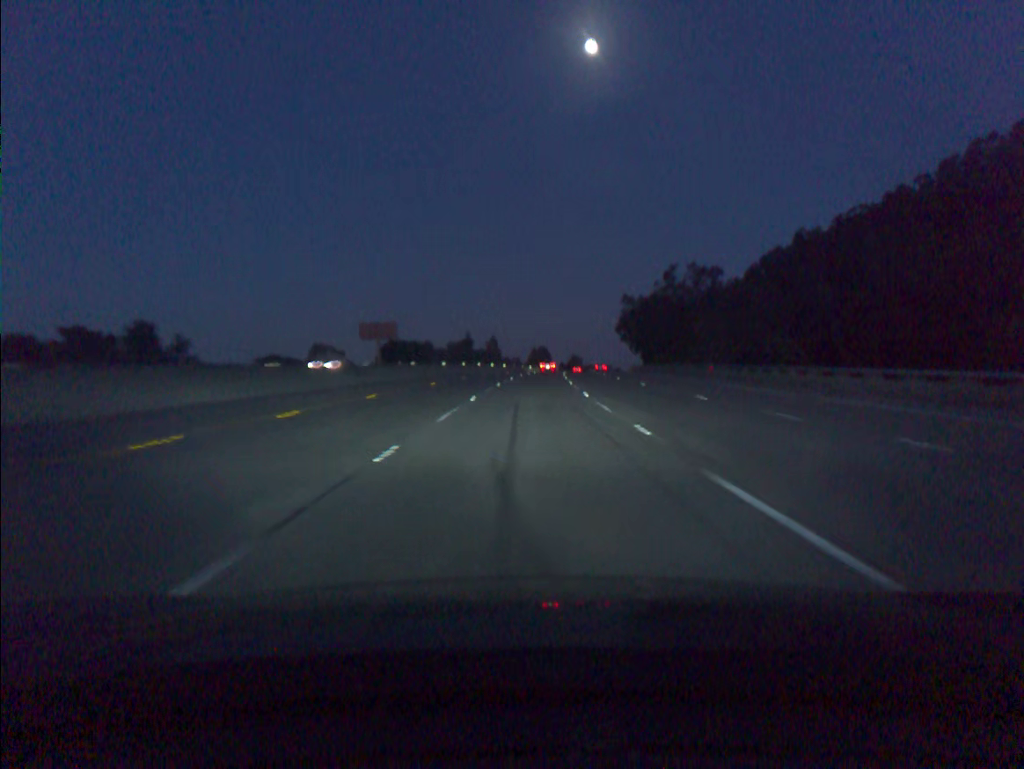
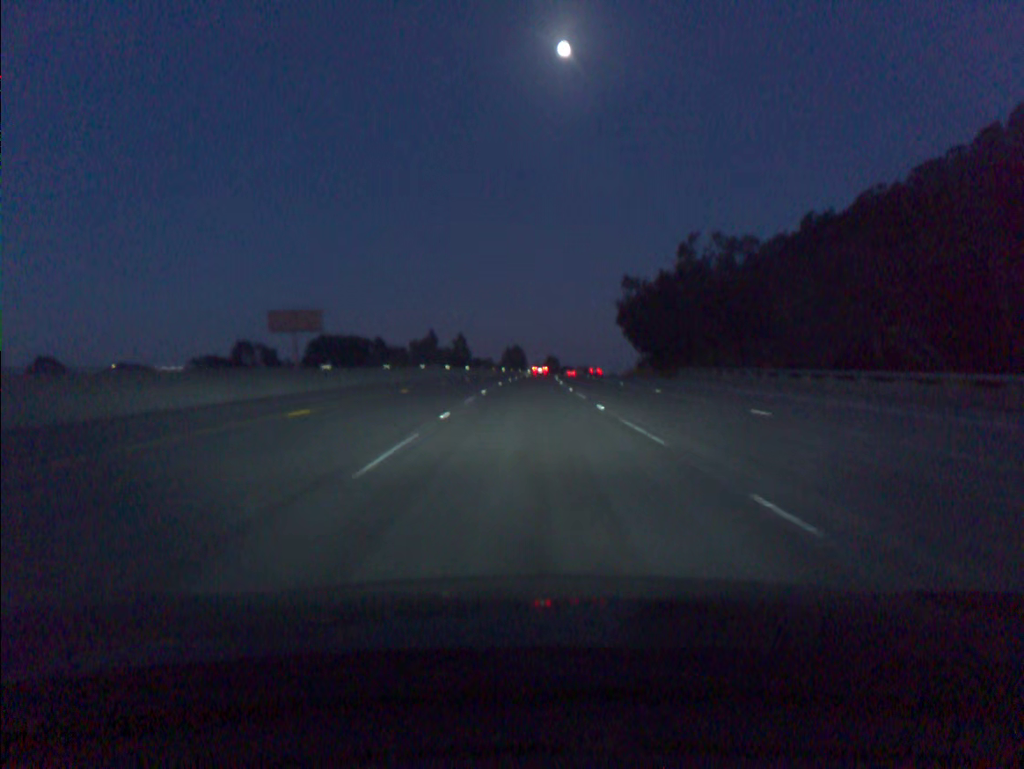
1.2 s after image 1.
(+0.6, +36.4) m; +2°
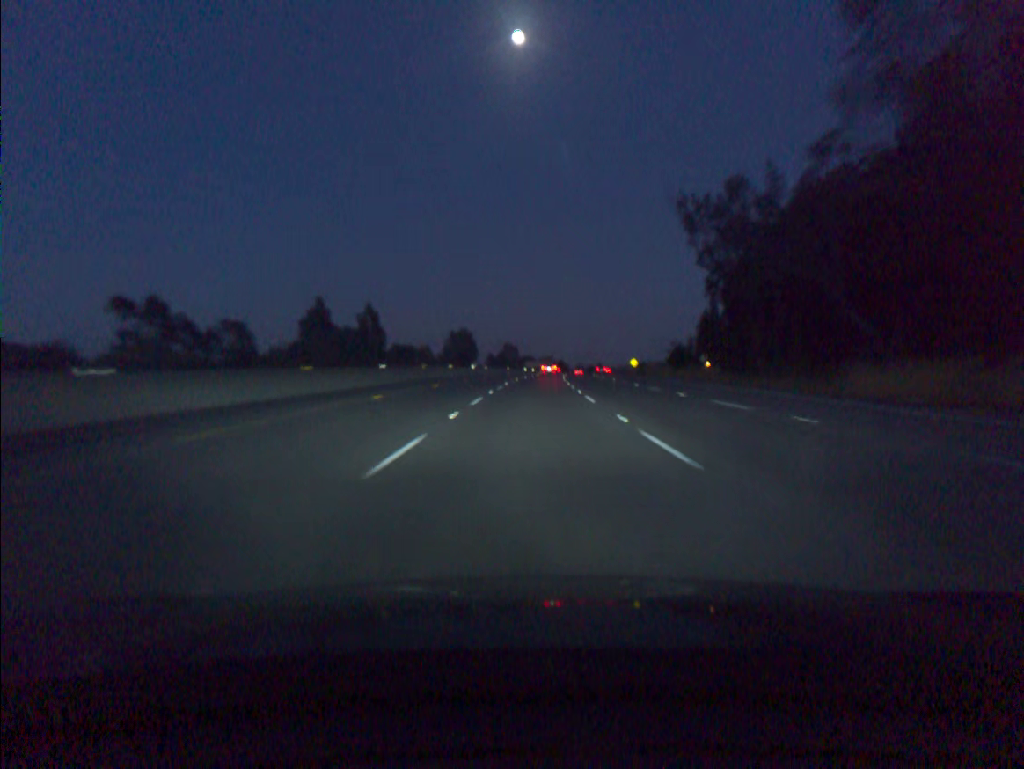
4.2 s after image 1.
(+2.6, +91.4) m; +3°
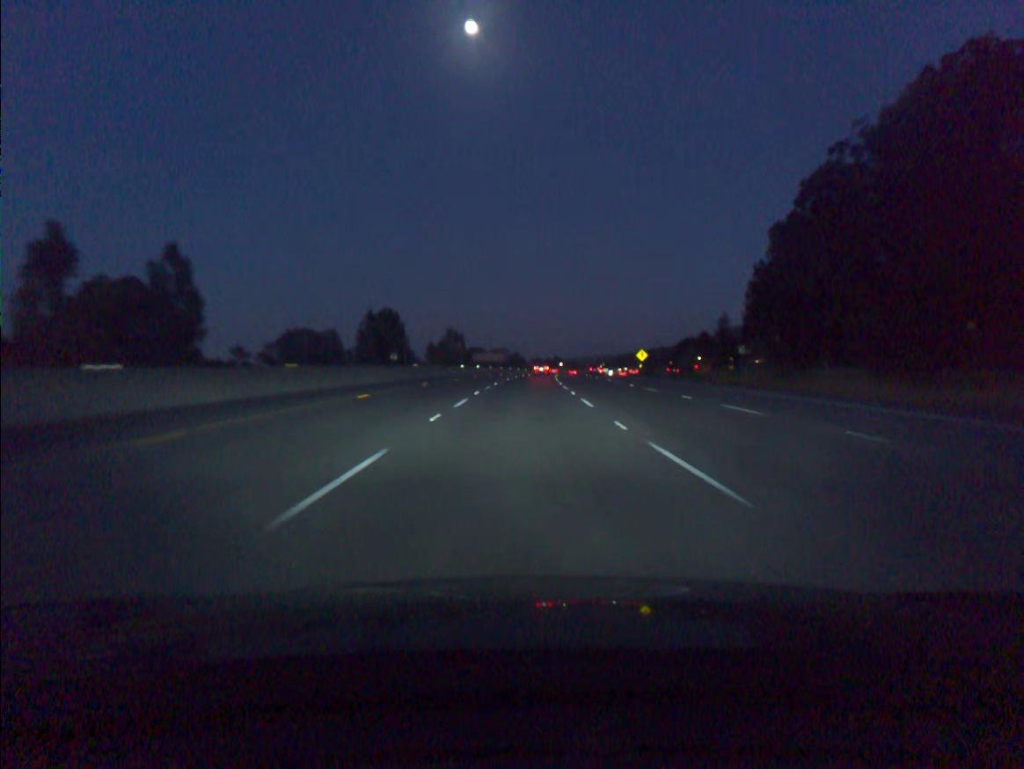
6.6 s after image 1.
(+2.4, +73.6) m; +4°
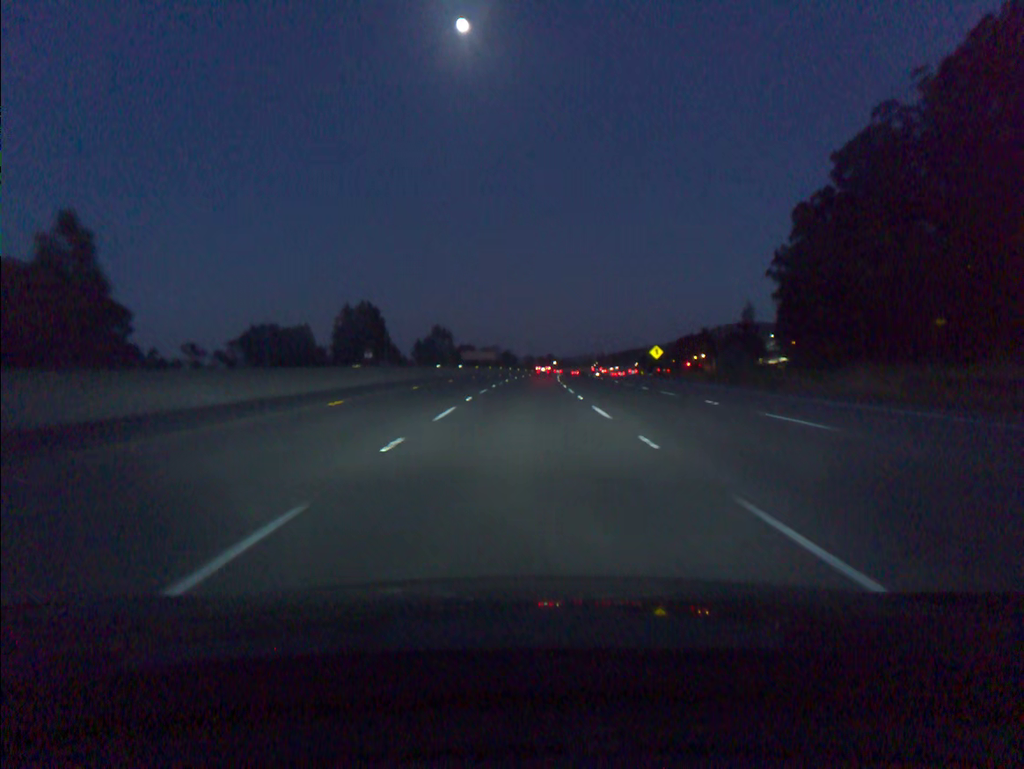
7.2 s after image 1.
(+0.1, +18.5) m; +1°
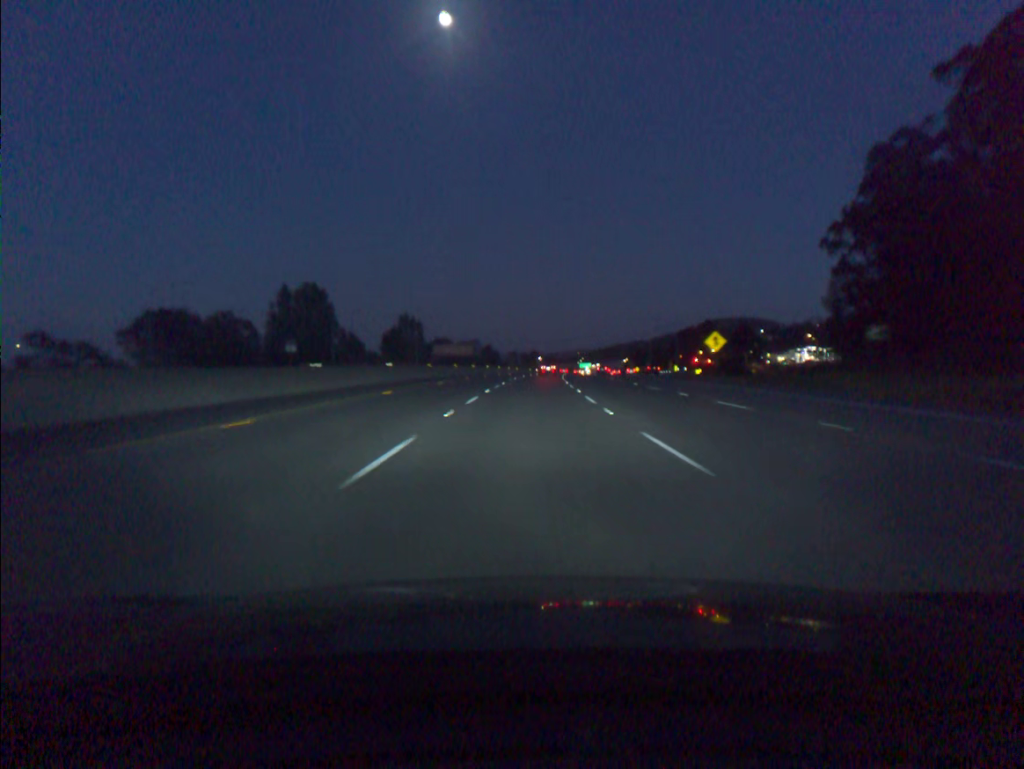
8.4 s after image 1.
(+0.3, +36.9) m; +1°
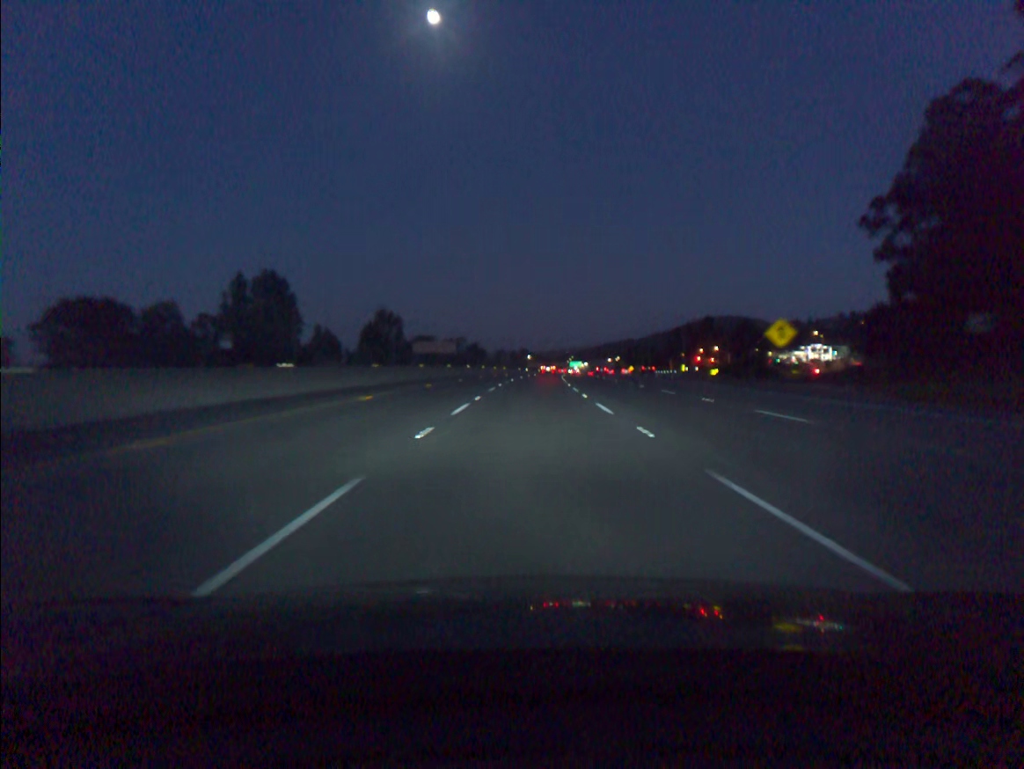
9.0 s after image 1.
(+0.1, +18.5) m; +1°
